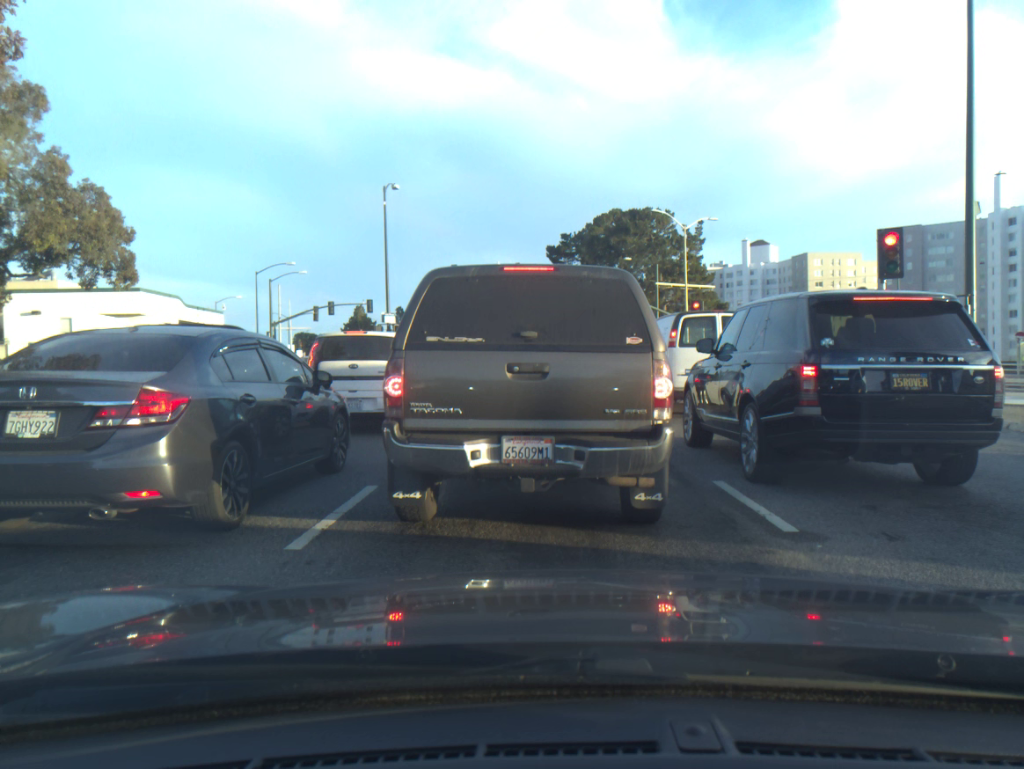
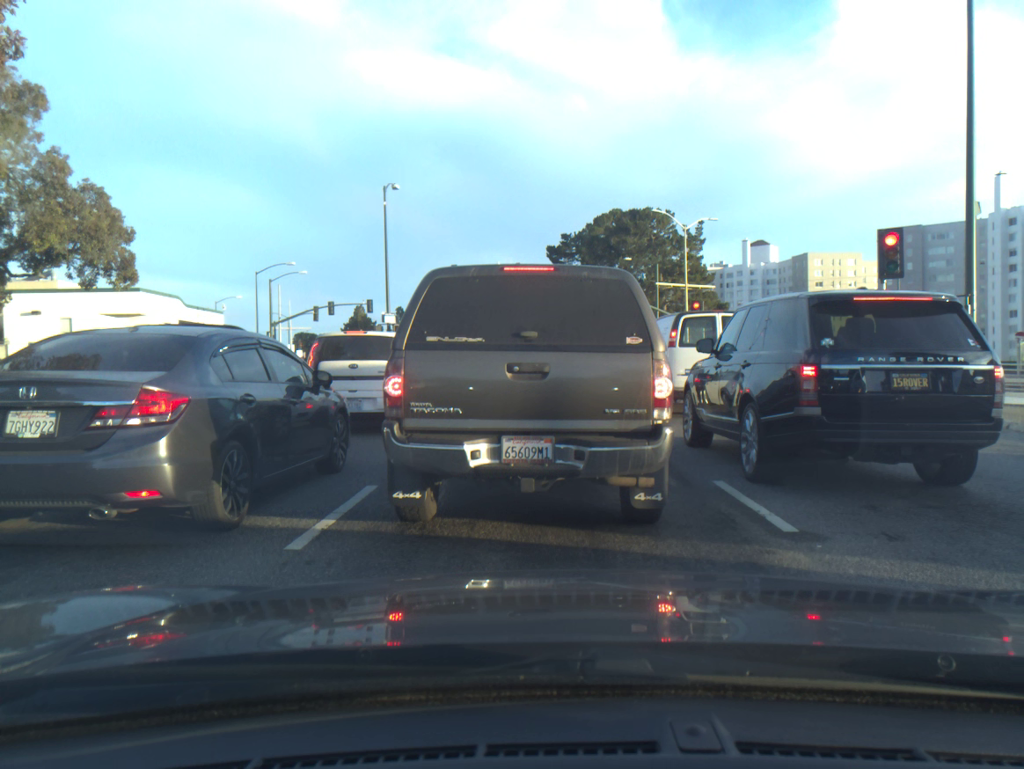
(0.0, 0.0) m; 0°
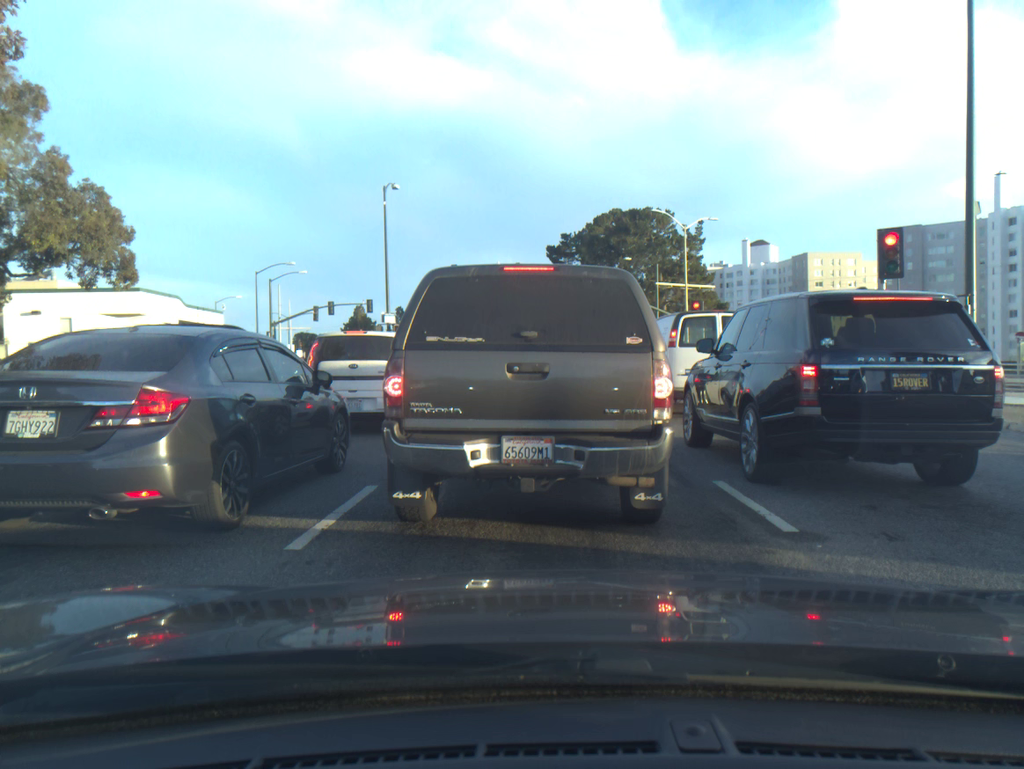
(0.0, 0.0) m; 0°
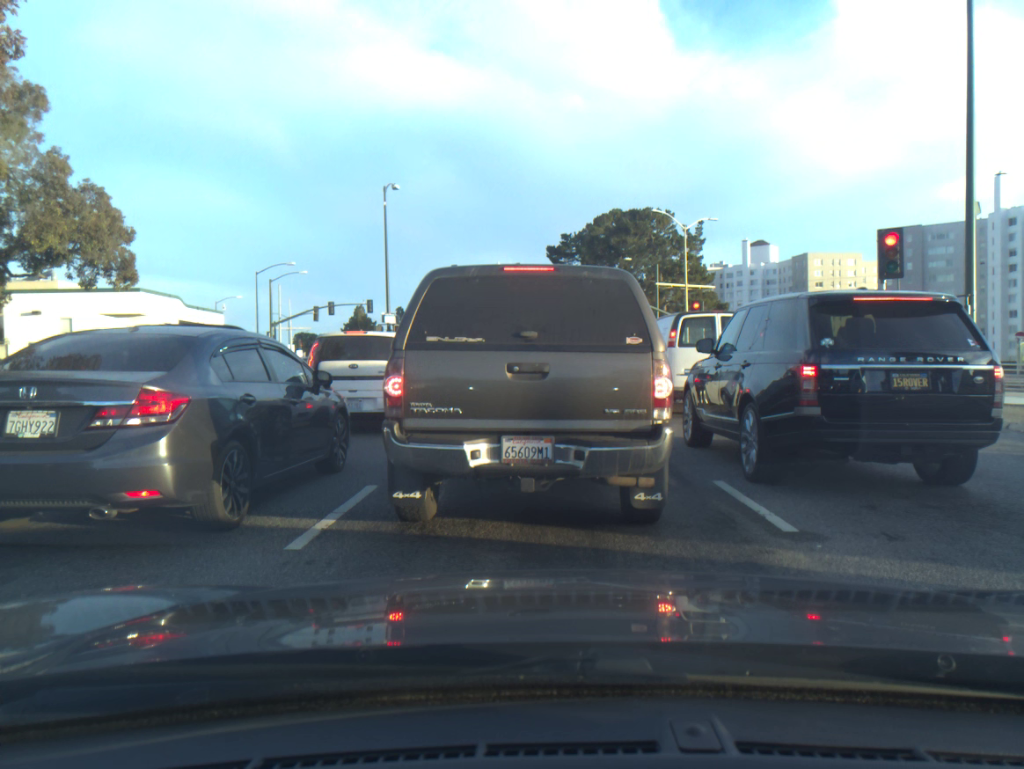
(0.0, 0.0) m; 0°
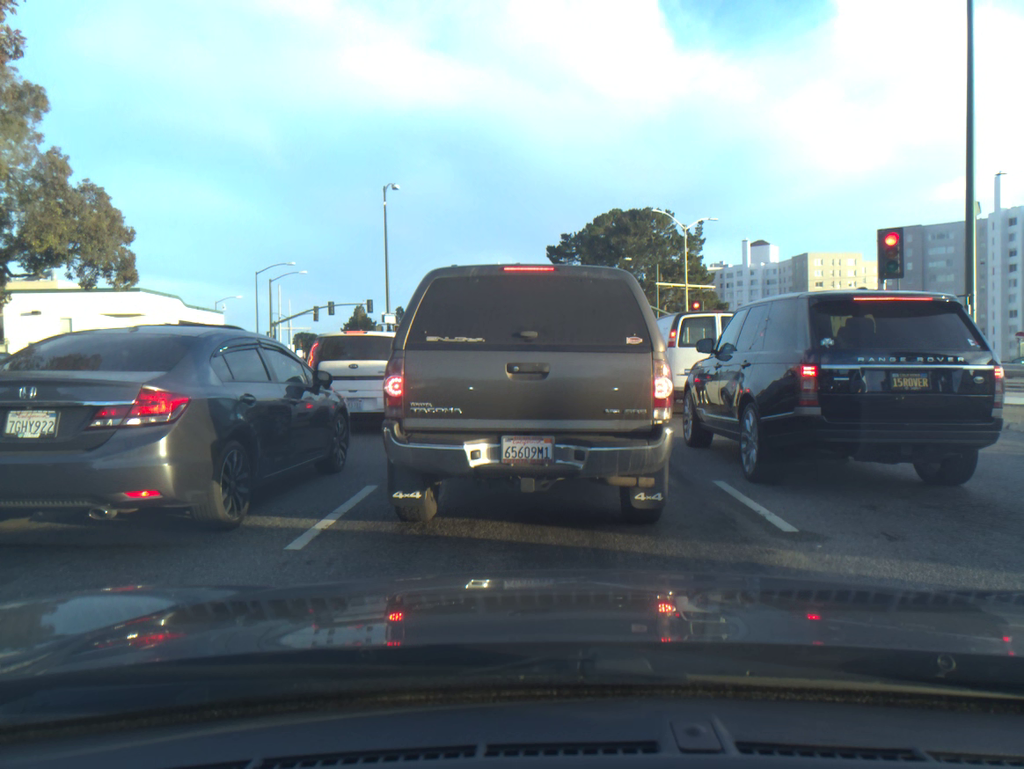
(0.0, 0.0) m; 0°
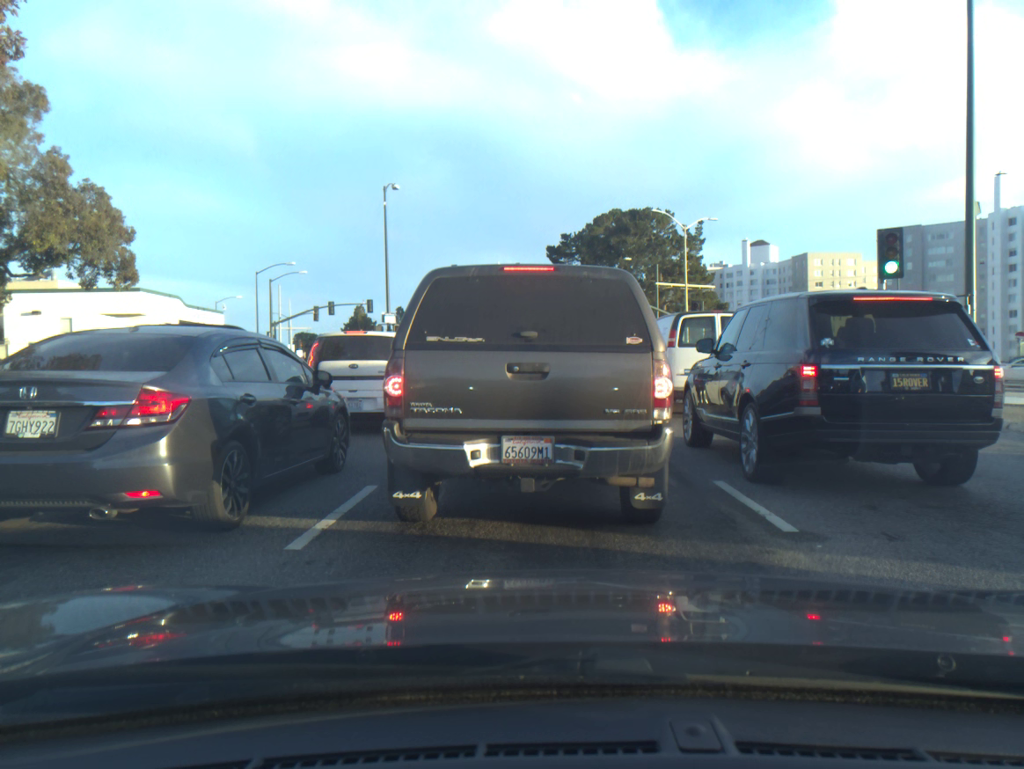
(0.0, 0.0) m; 0°
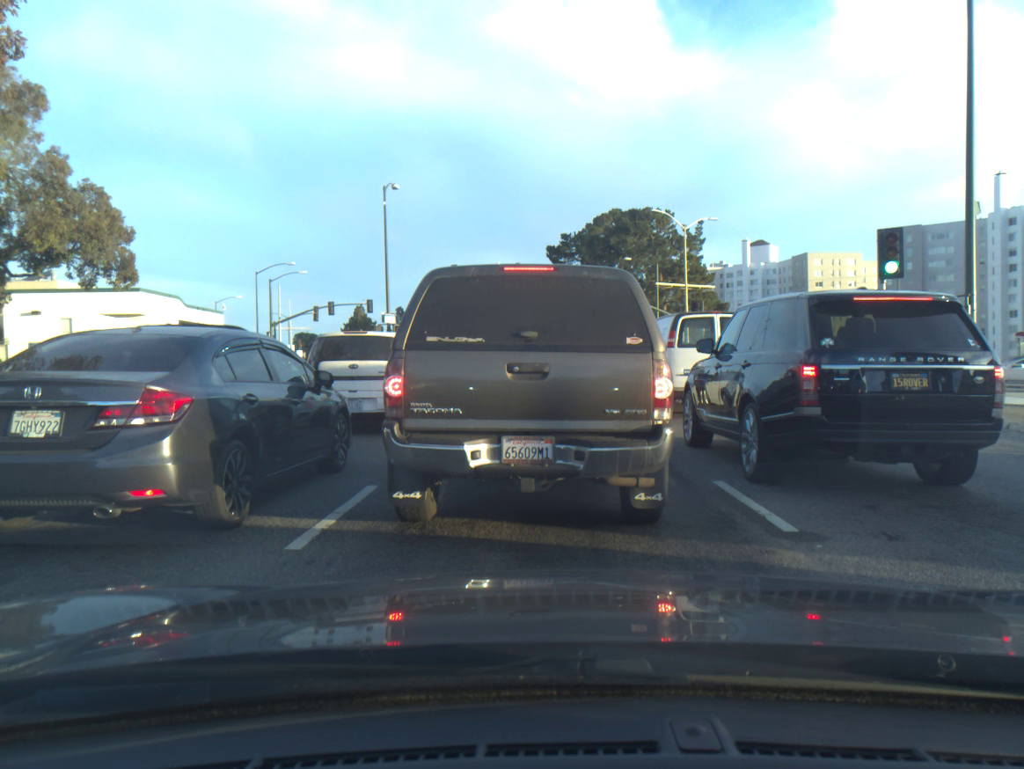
(0.0, 0.0) m; 0°
